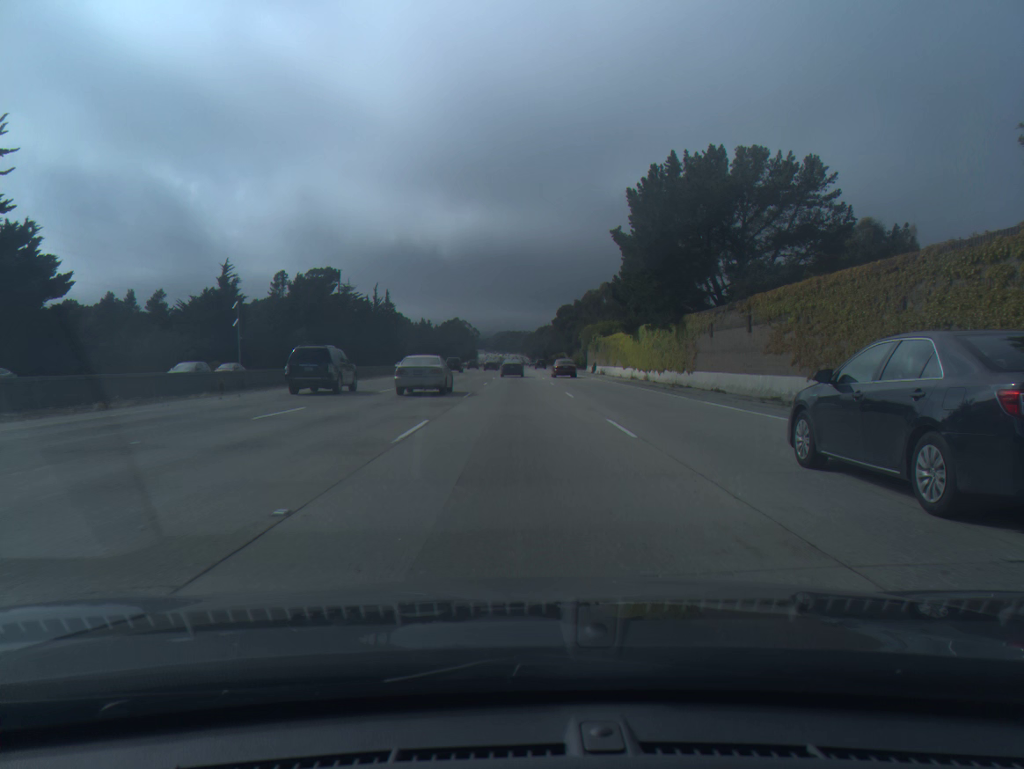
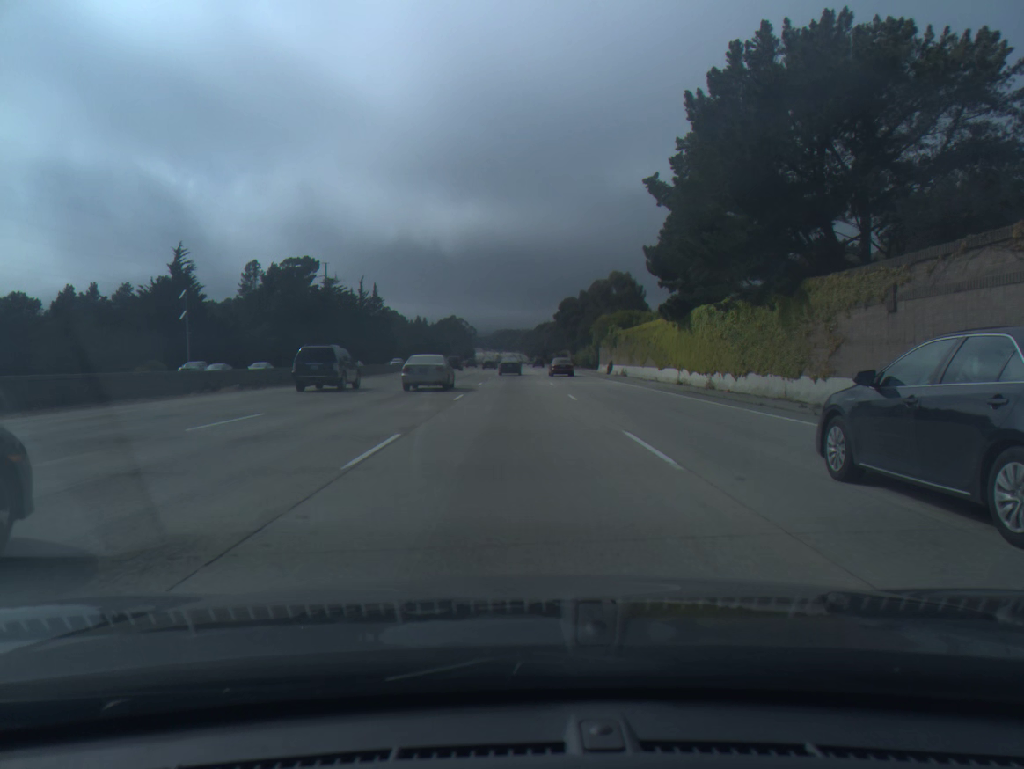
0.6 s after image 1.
(0.0, +18.0) m; 0°
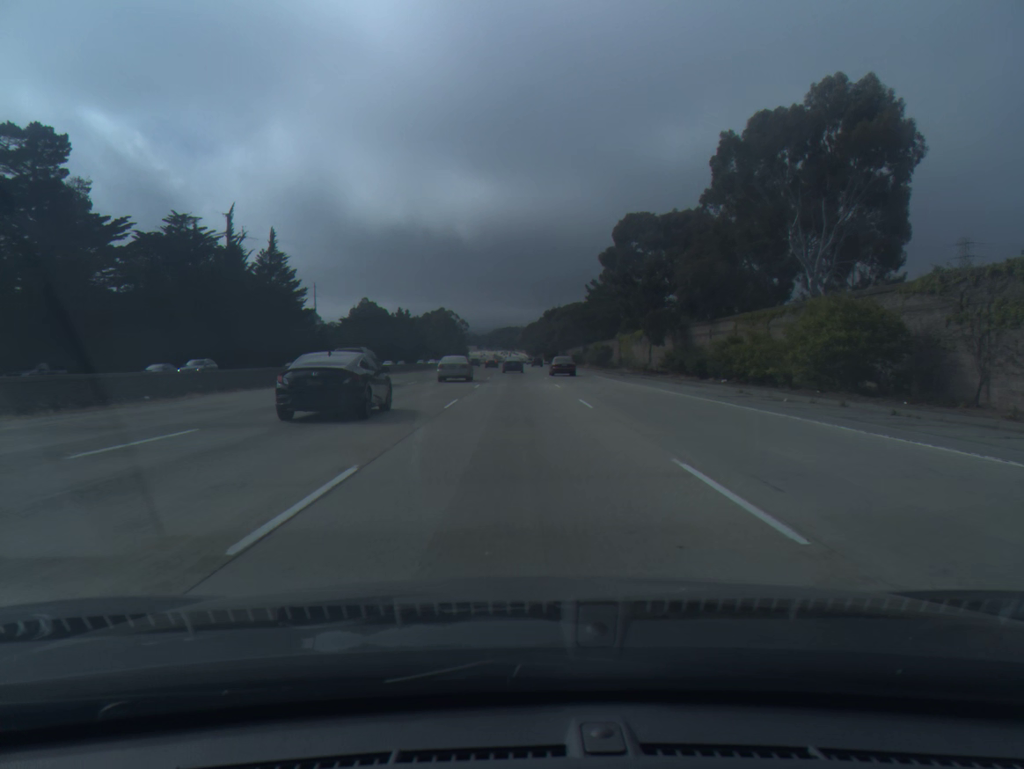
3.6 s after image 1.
(-0.3, +91.6) m; 0°
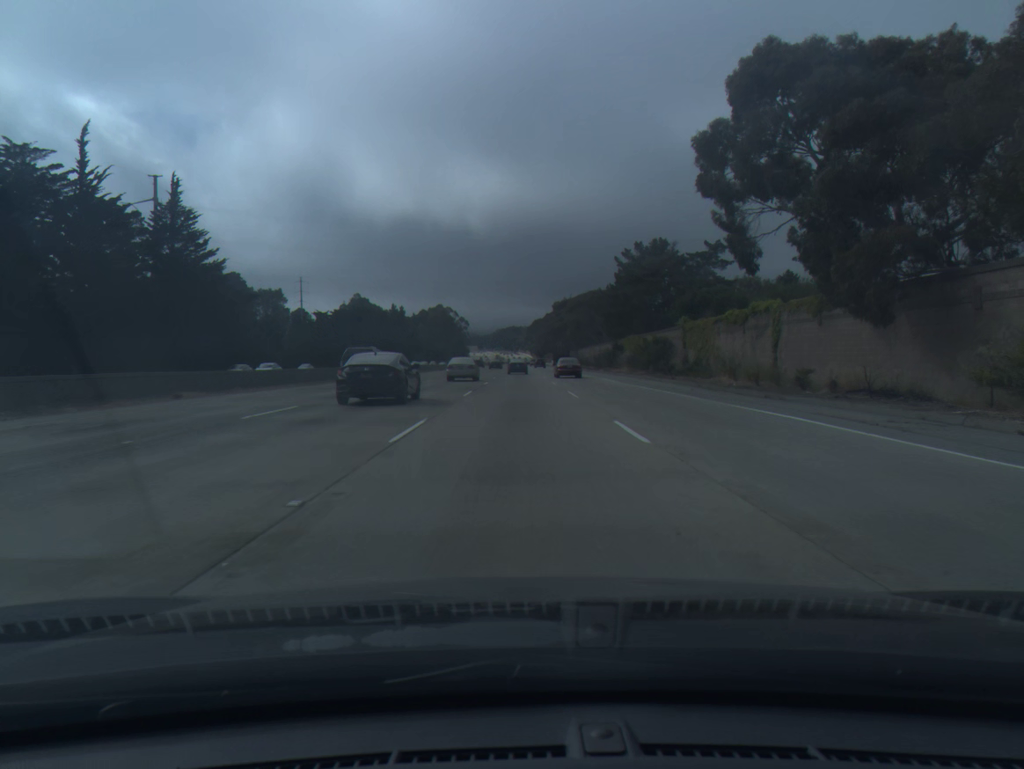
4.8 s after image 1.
(-0.1, +37.4) m; 0°
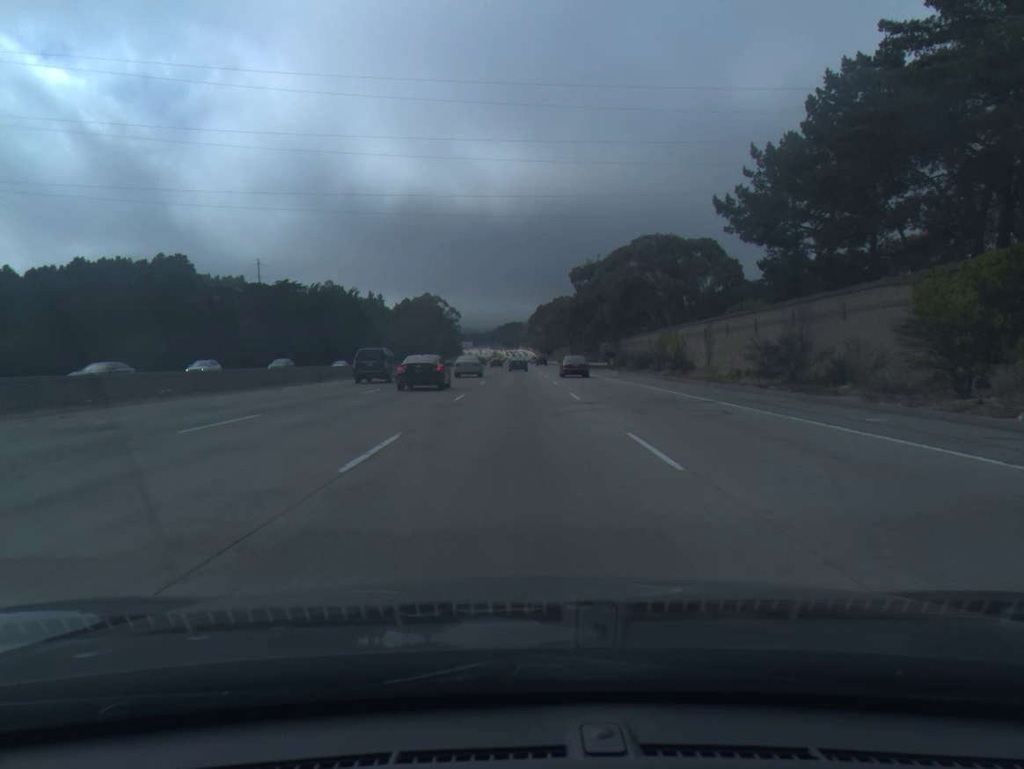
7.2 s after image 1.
(+0.1, +75.8) m; 0°
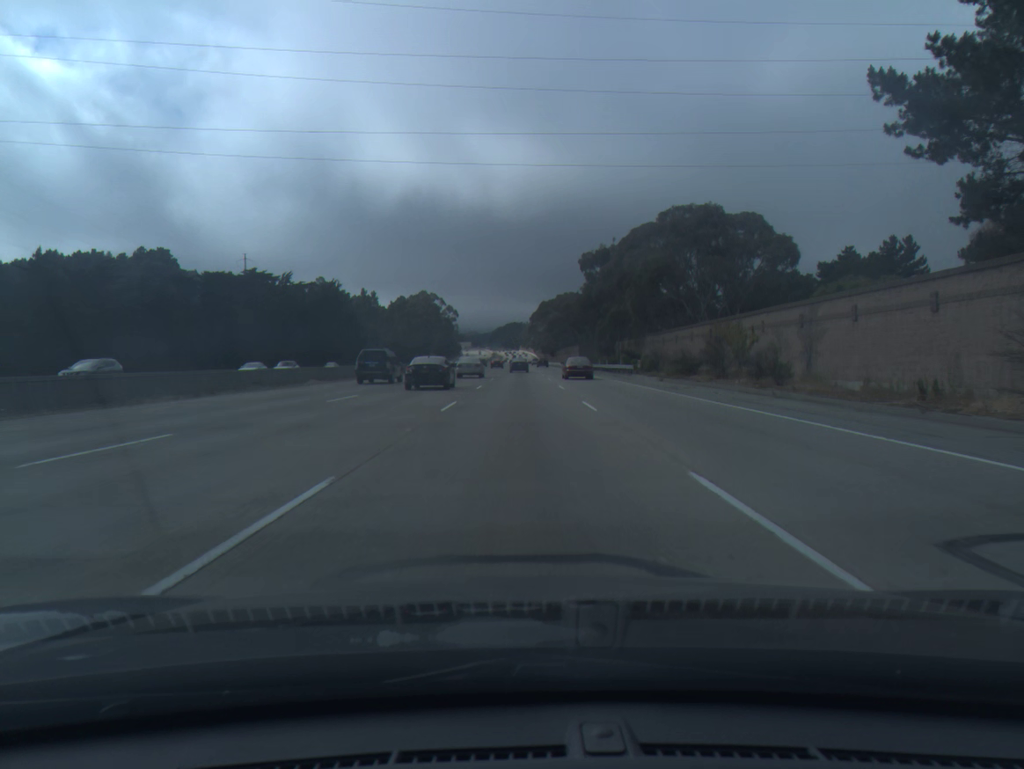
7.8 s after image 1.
(0.0, +19.2) m; 0°
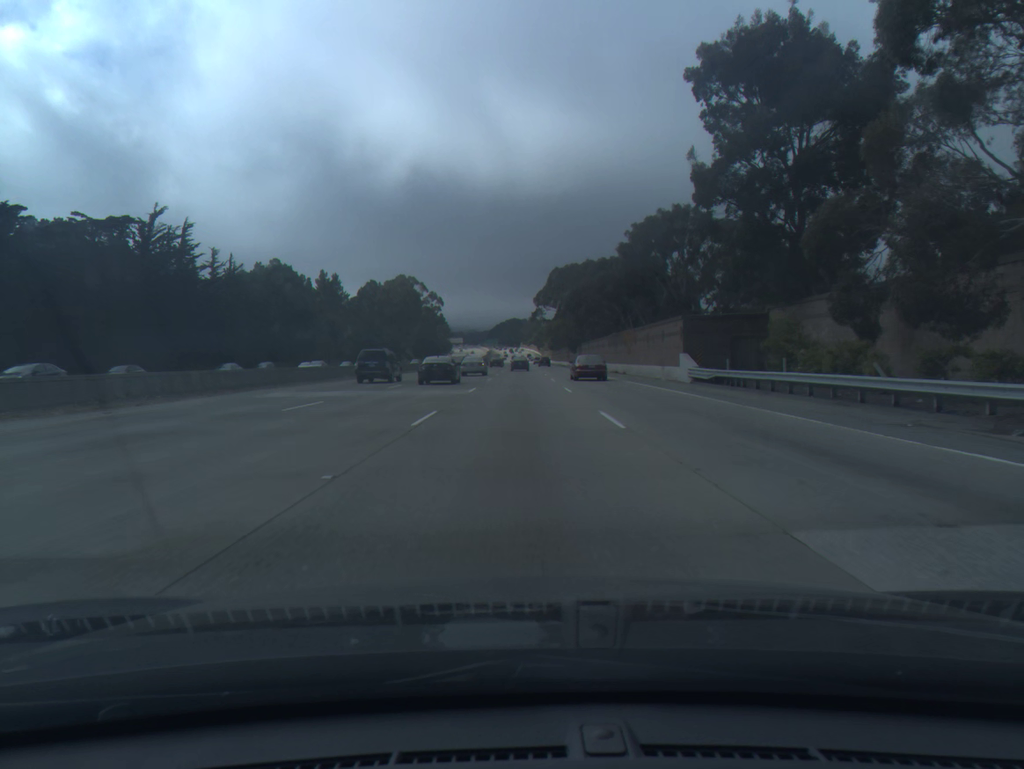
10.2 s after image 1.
(+0.1, +77.5) m; 0°
